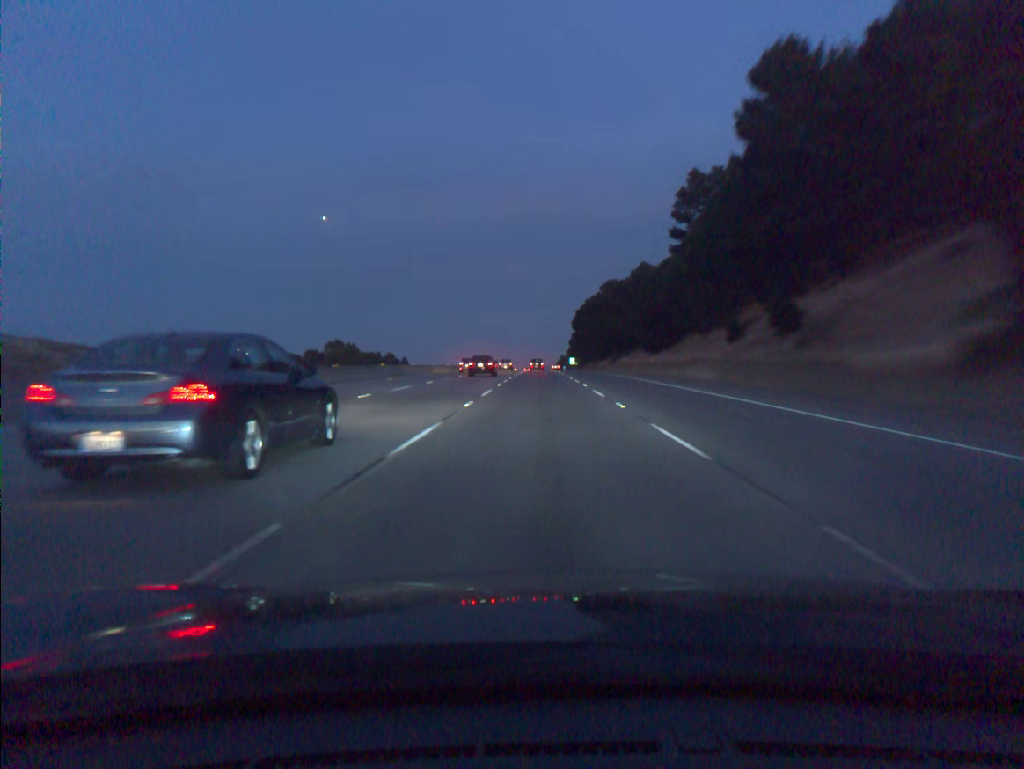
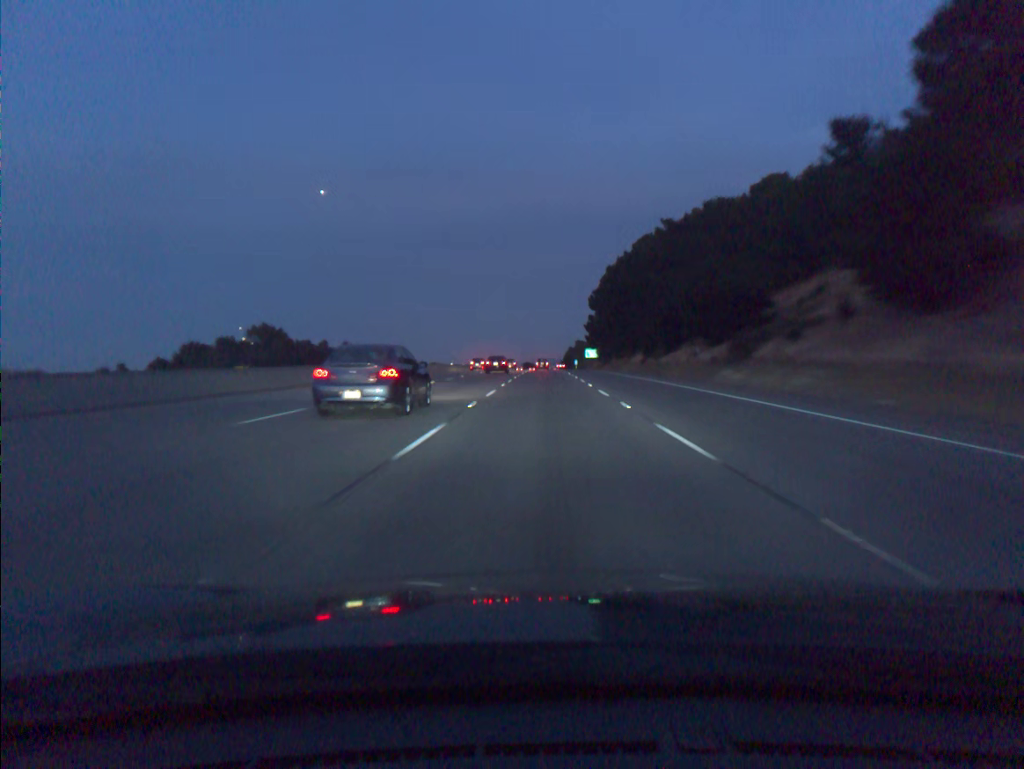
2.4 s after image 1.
(-0.4, +73.7) m; 0°
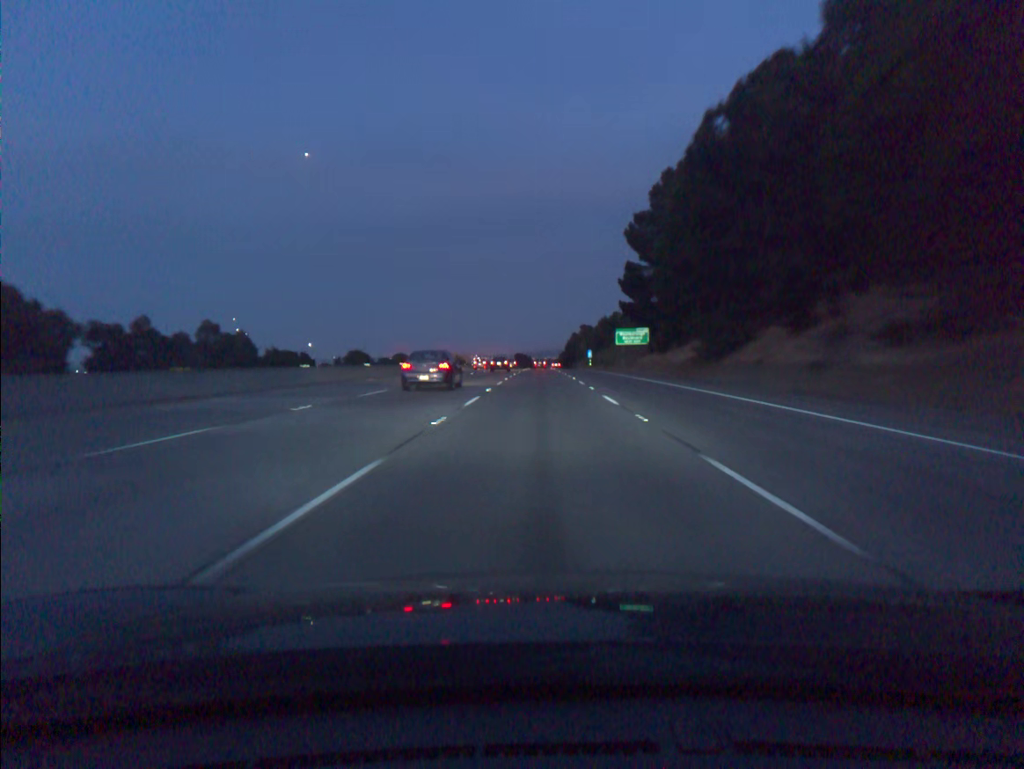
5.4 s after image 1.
(+0.4, +92.5) m; 0°
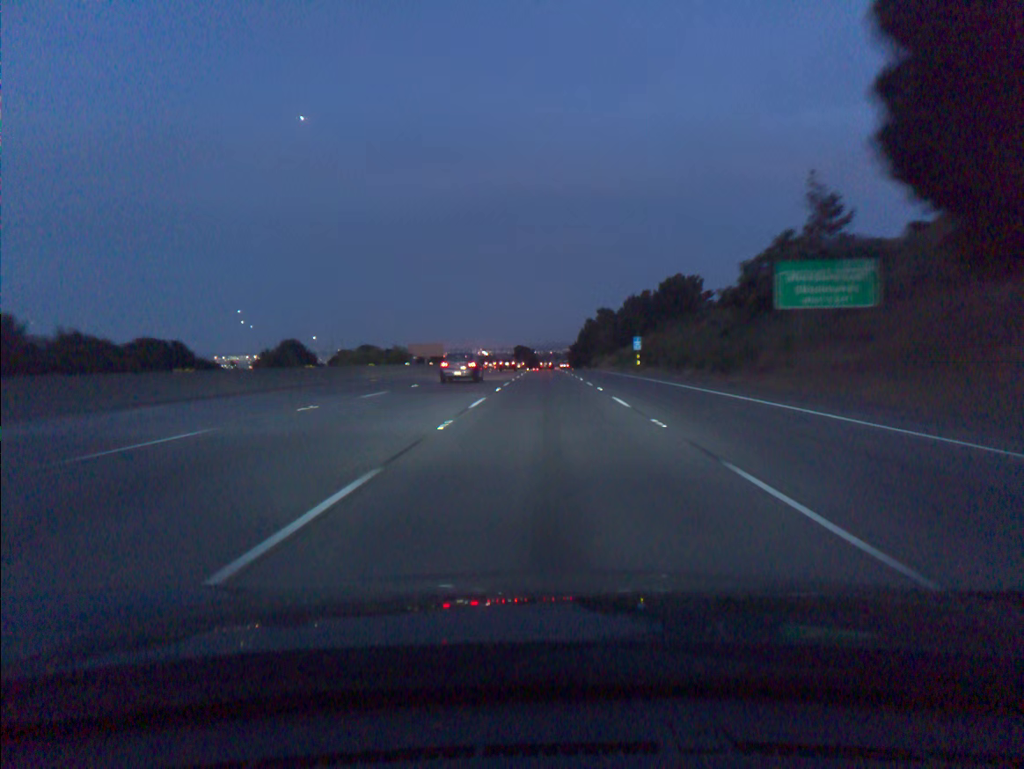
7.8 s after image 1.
(-0.3, +73.8) m; 0°
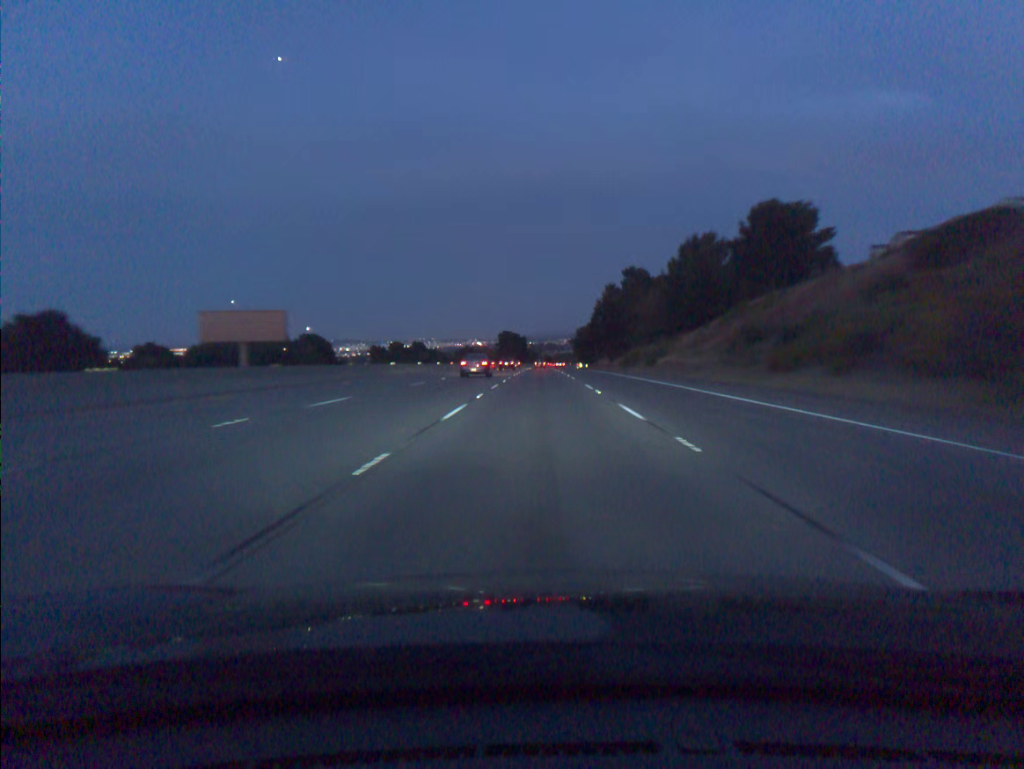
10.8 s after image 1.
(+0.5, +92.1) m; 0°
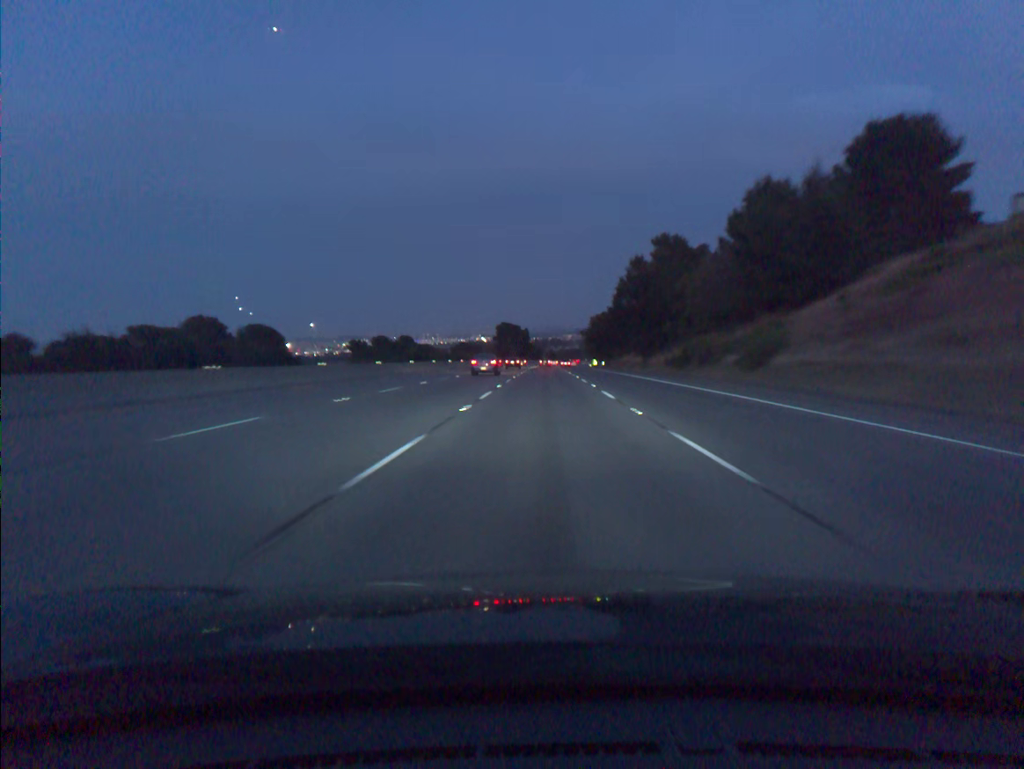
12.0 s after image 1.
(-0.1, +36.9) m; 0°
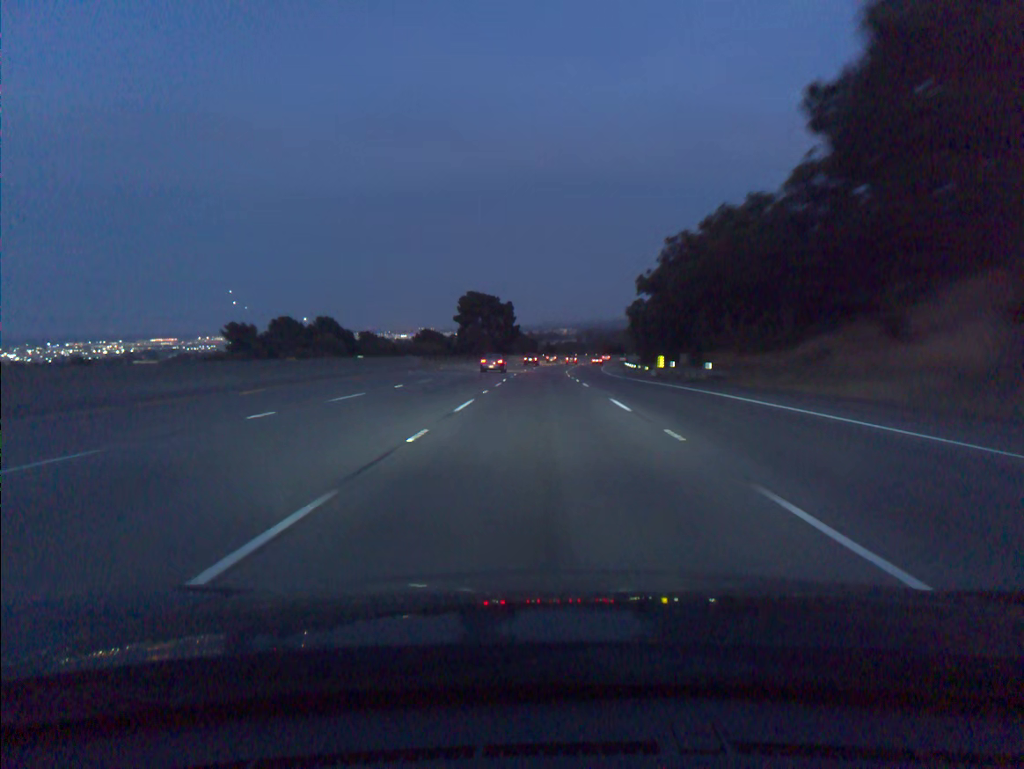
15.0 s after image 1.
(+0.3, +92.6) m; 0°
